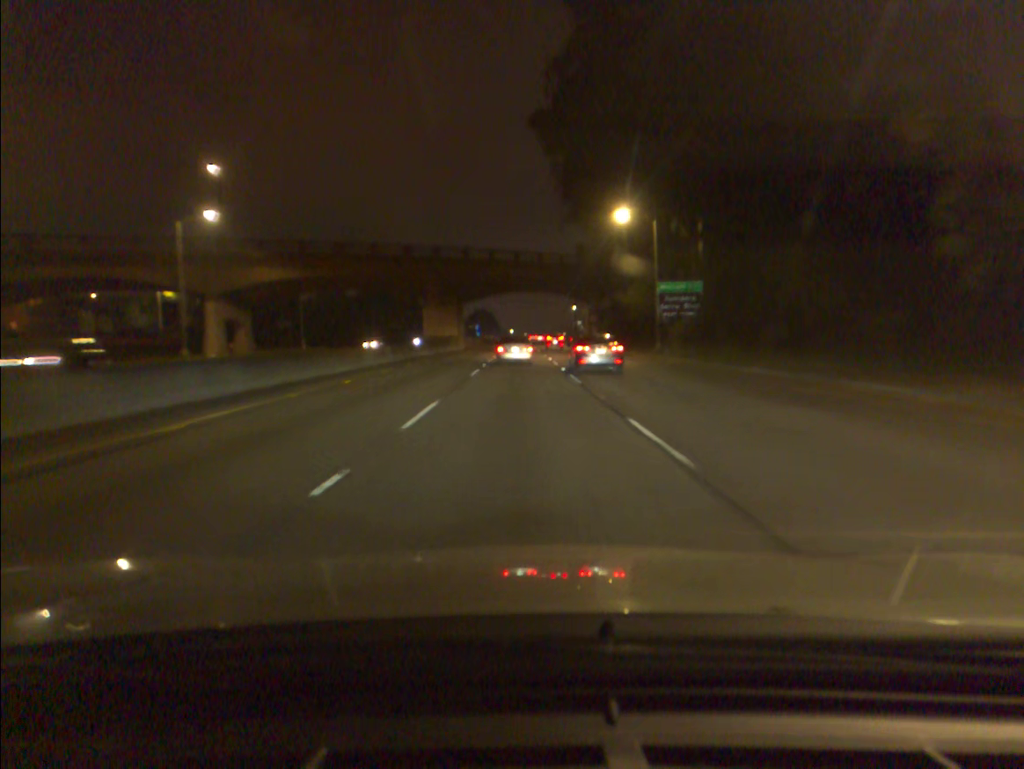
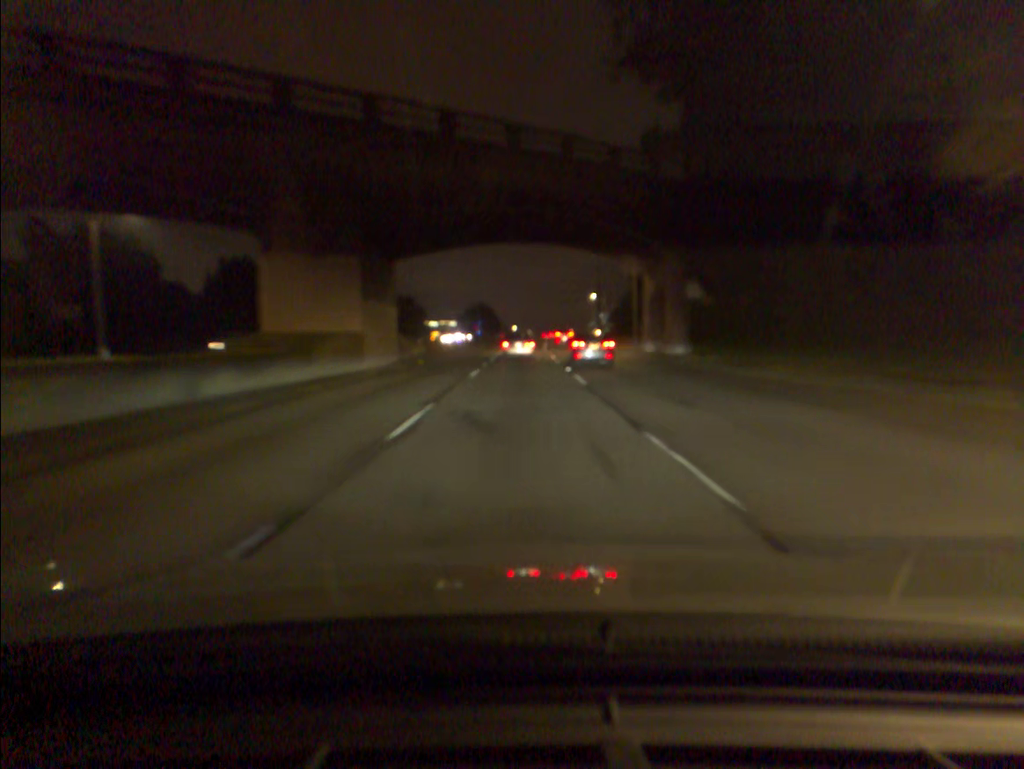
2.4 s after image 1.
(-0.1, +46.4) m; 0°
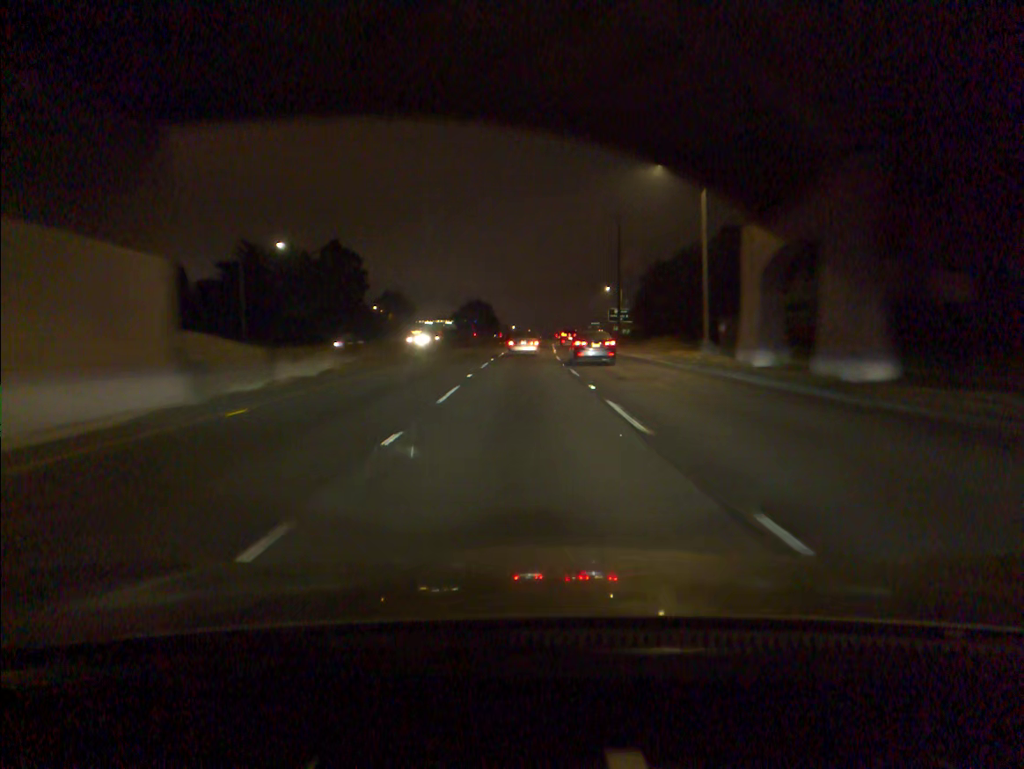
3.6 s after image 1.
(0.0, +24.0) m; 0°
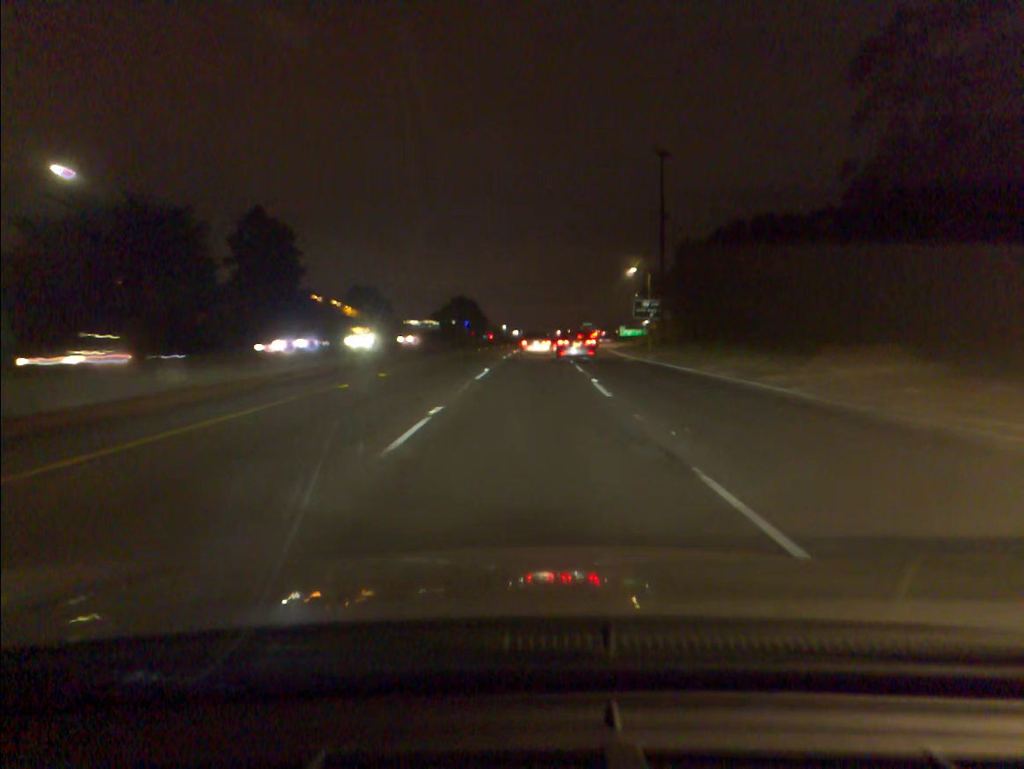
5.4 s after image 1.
(+0.2, +35.8) m; +1°
